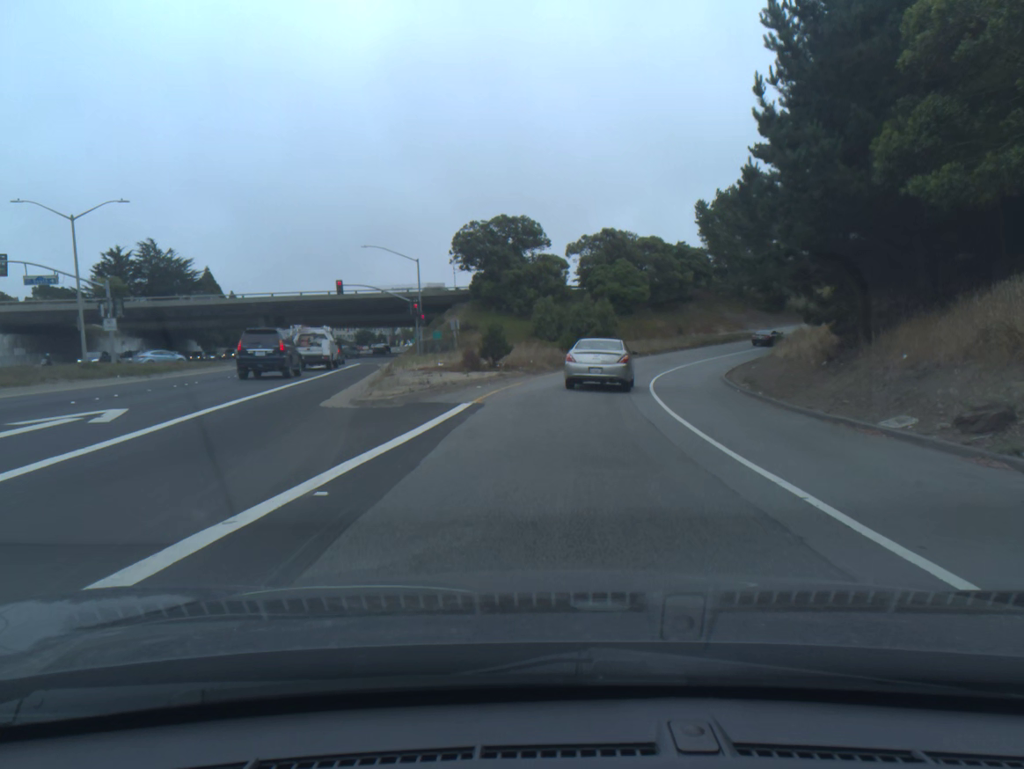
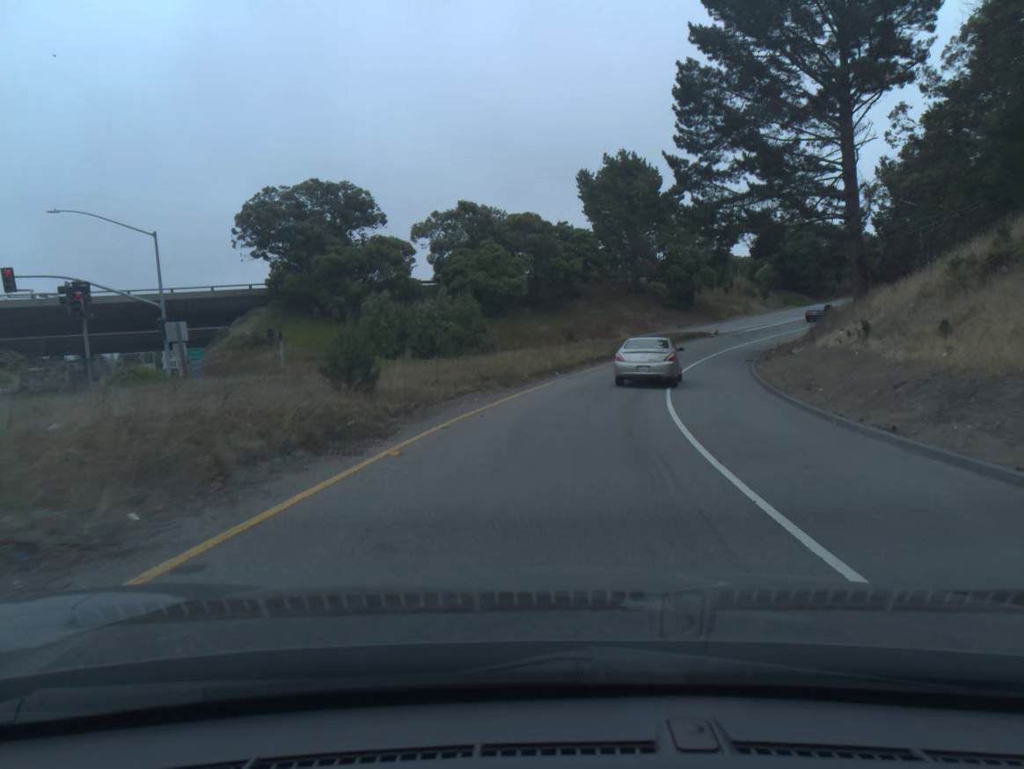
(+2.2, +27.9) m; +10°
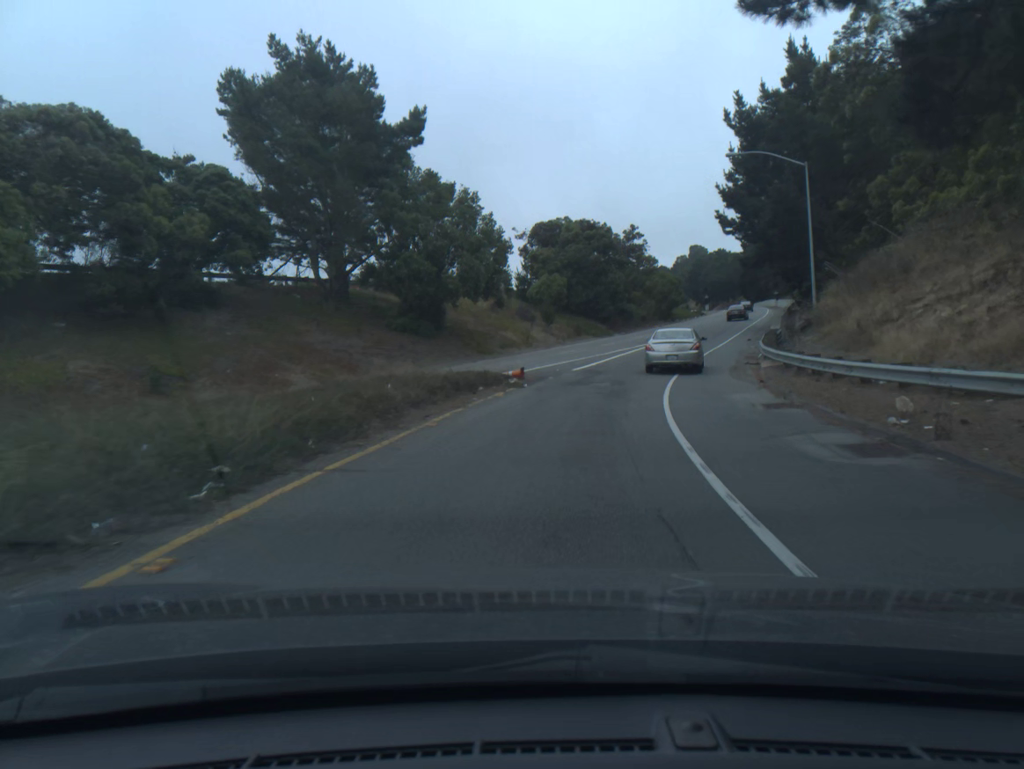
(+5.9, +38.4) m; +19°
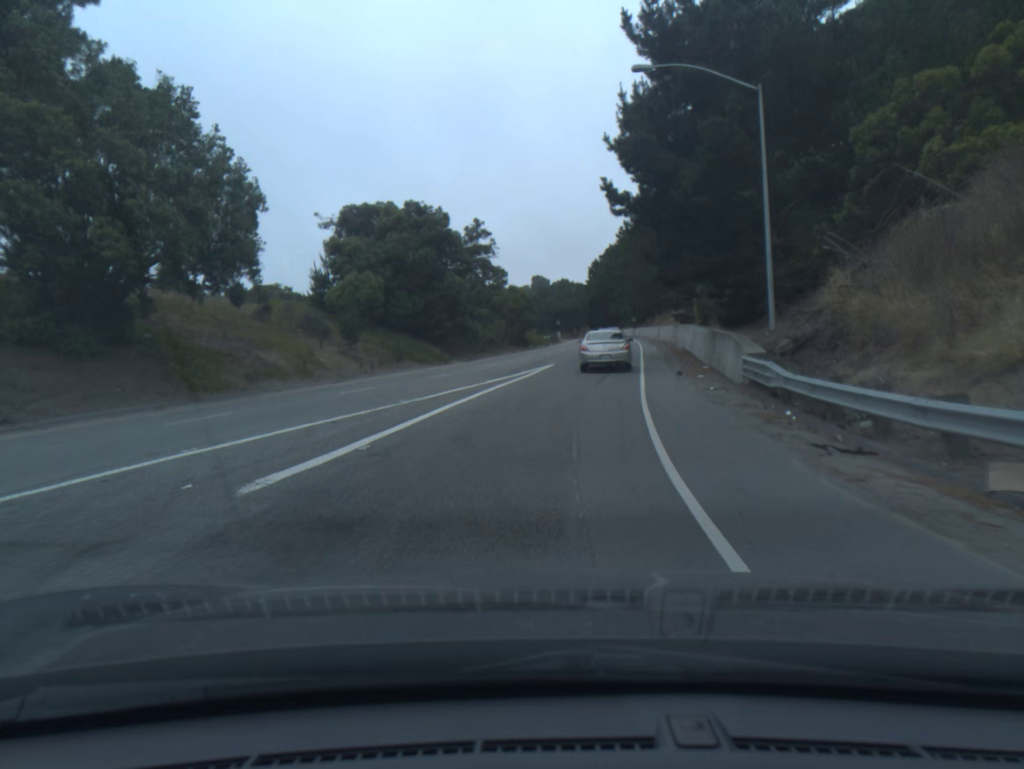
(+2.1, +20.4) m; +11°
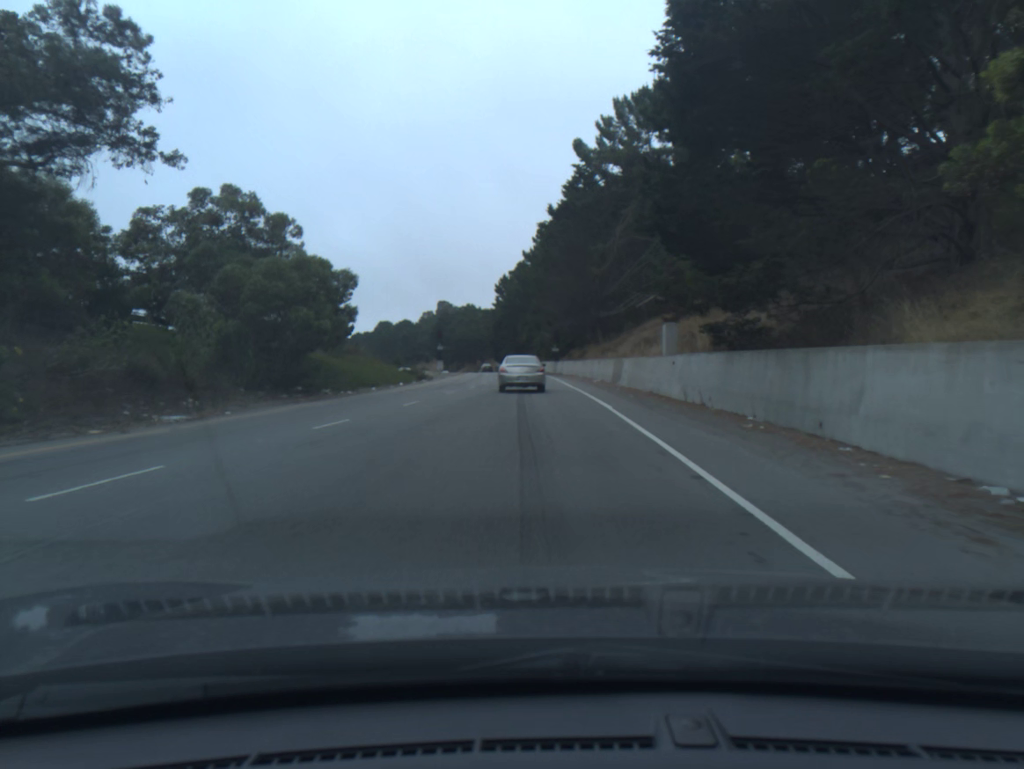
(+4.0, +43.1) m; +7°
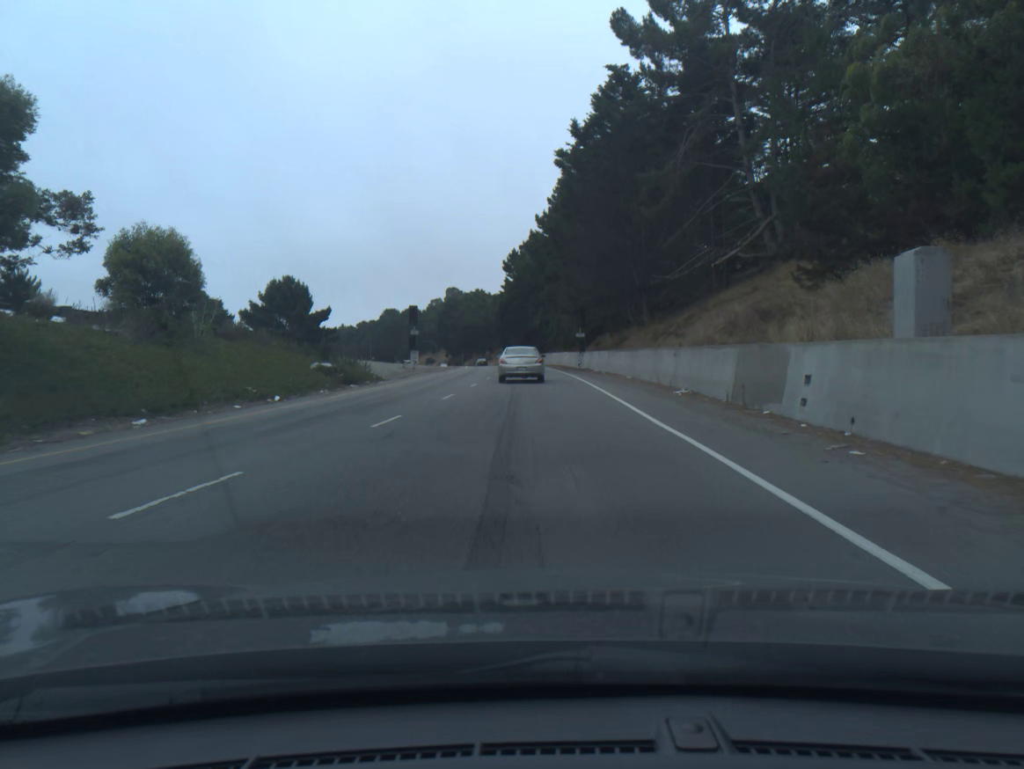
(-0.2, +23.2) m; -1°
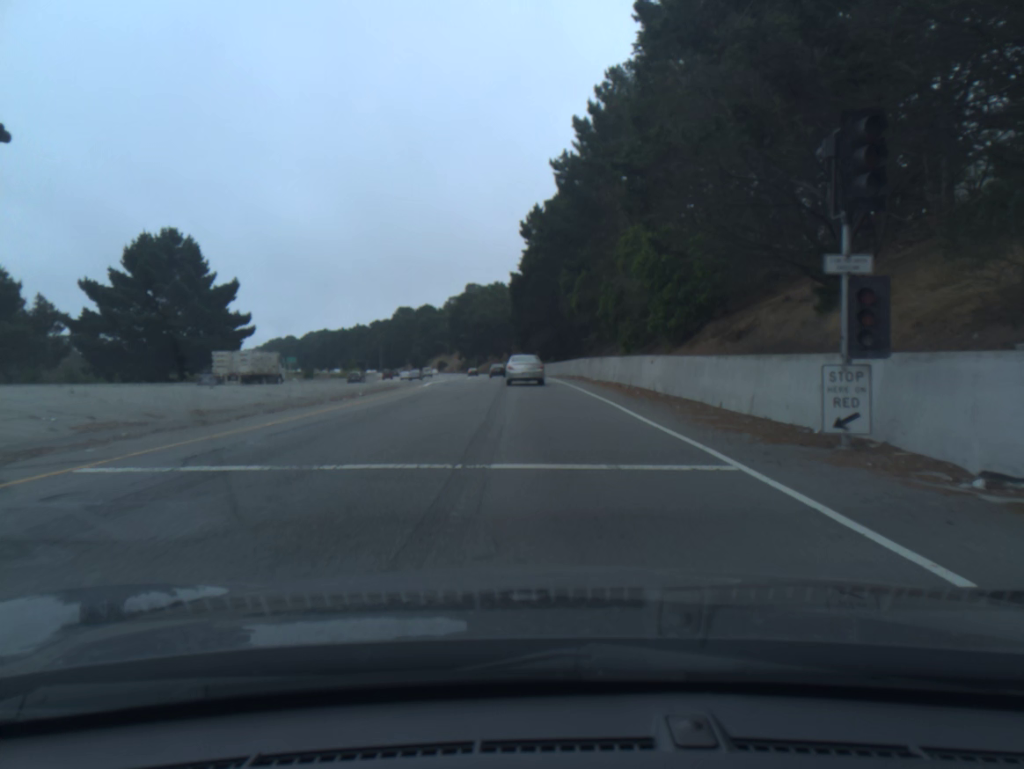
(-0.9, +44.7) m; -2°
